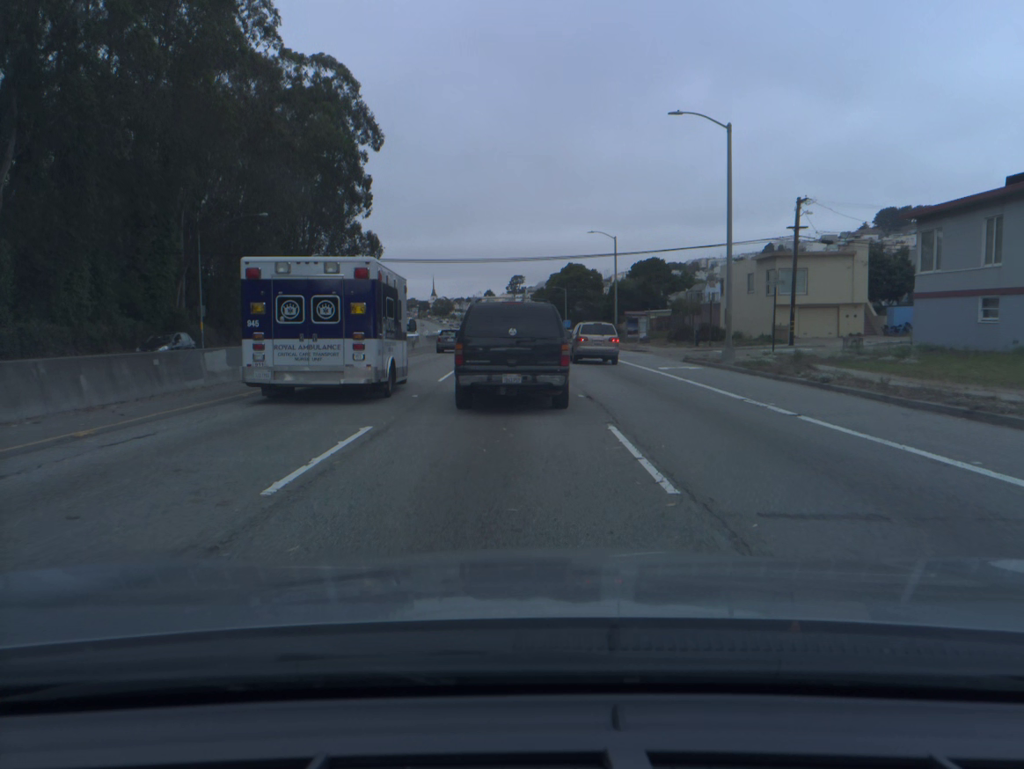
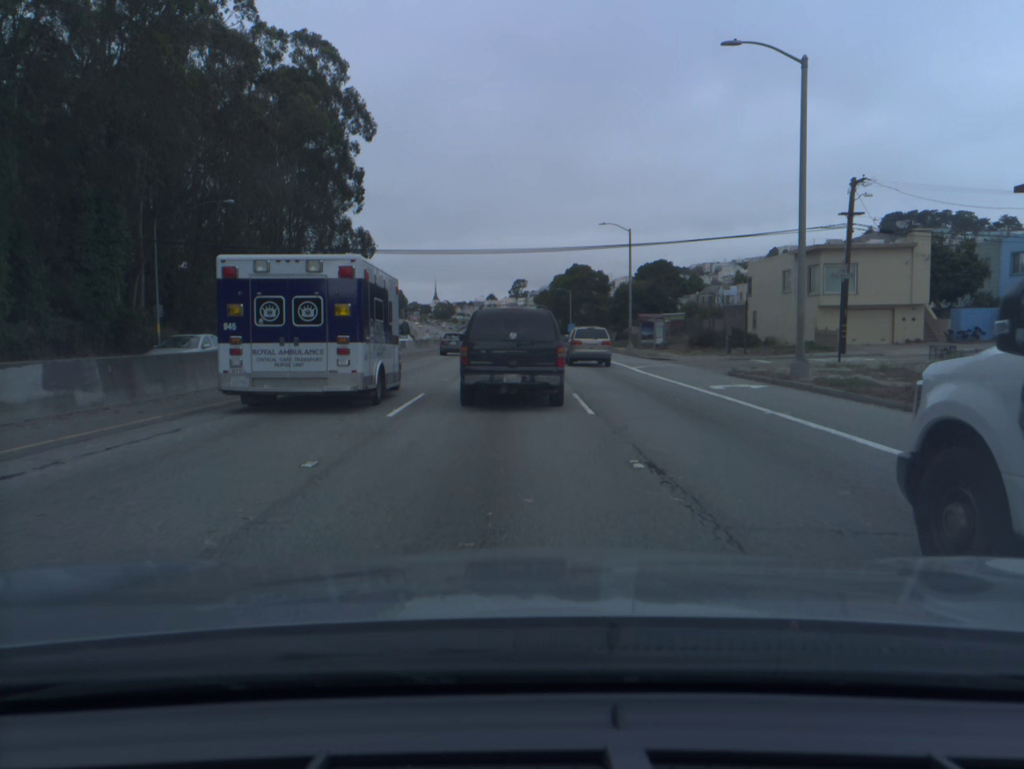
(0.0, +8.0) m; 0°
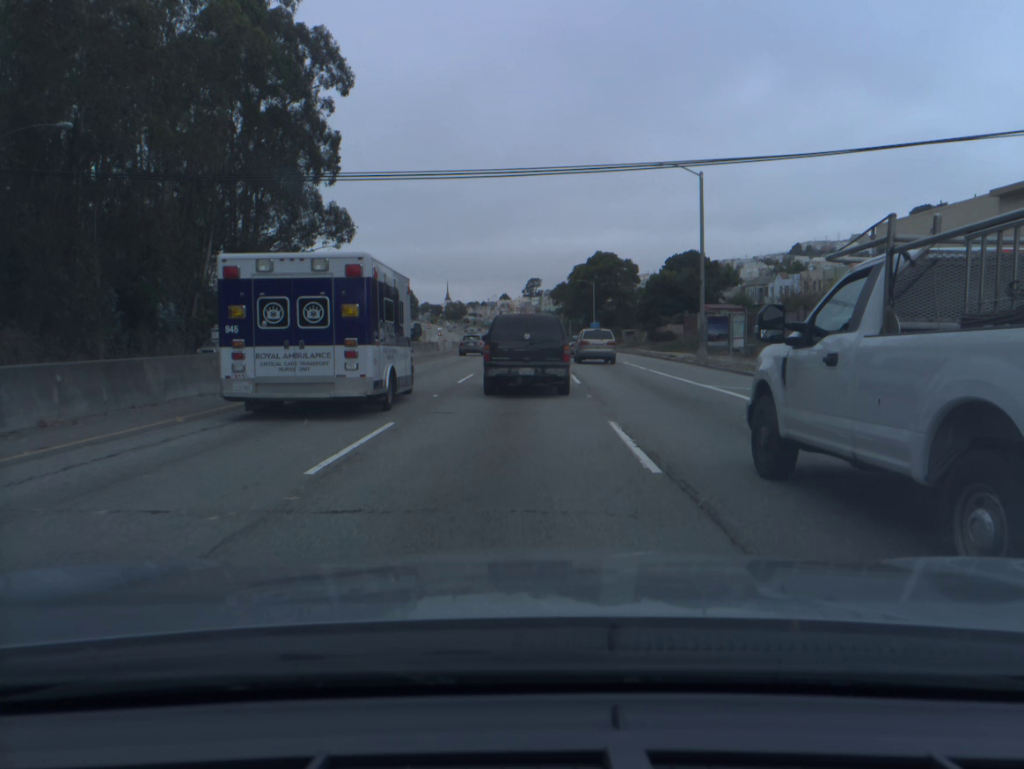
(-0.1, +20.3) m; -1°
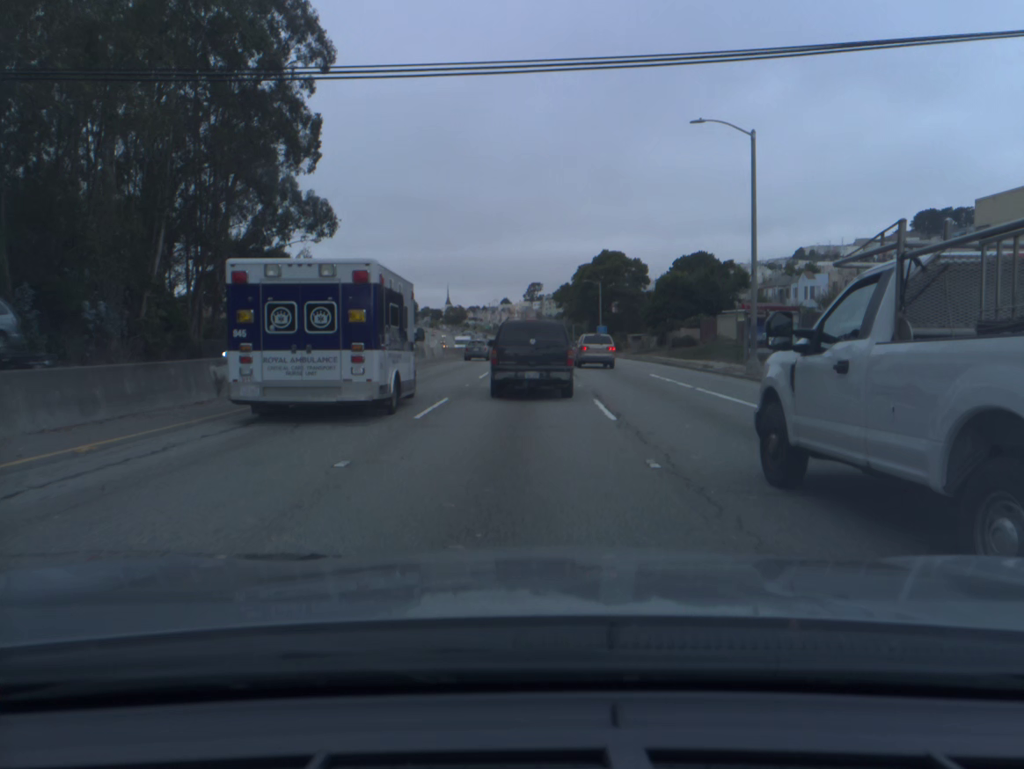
(0.0, +8.8) m; 0°
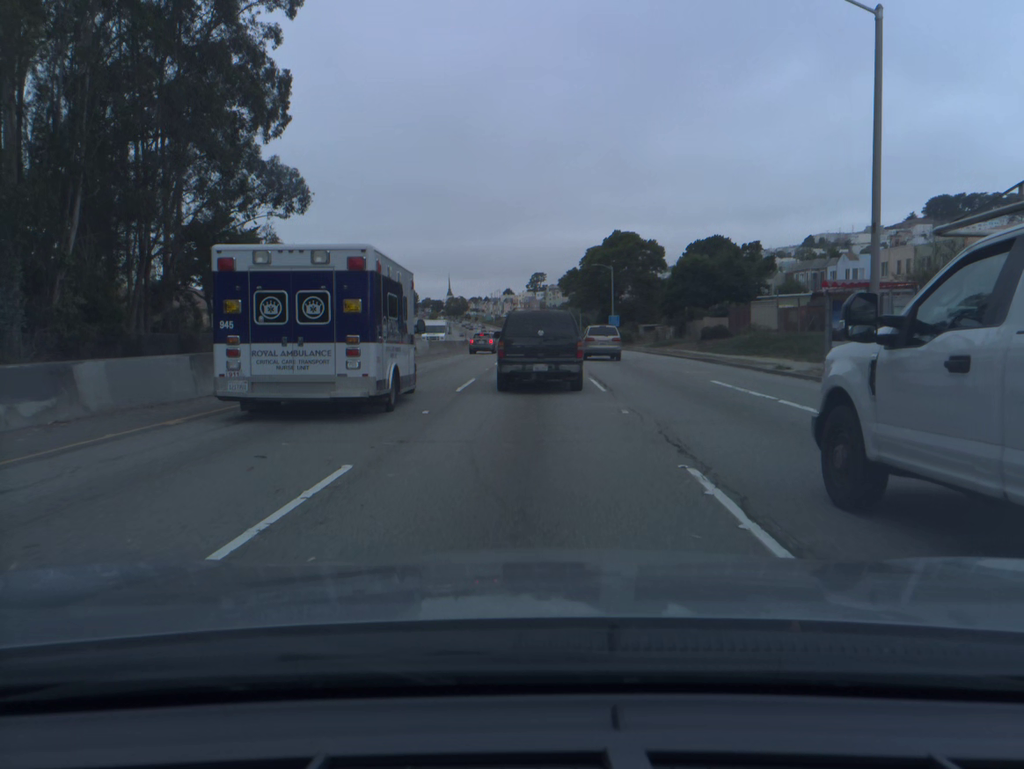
(0.0, +10.0) m; 0°
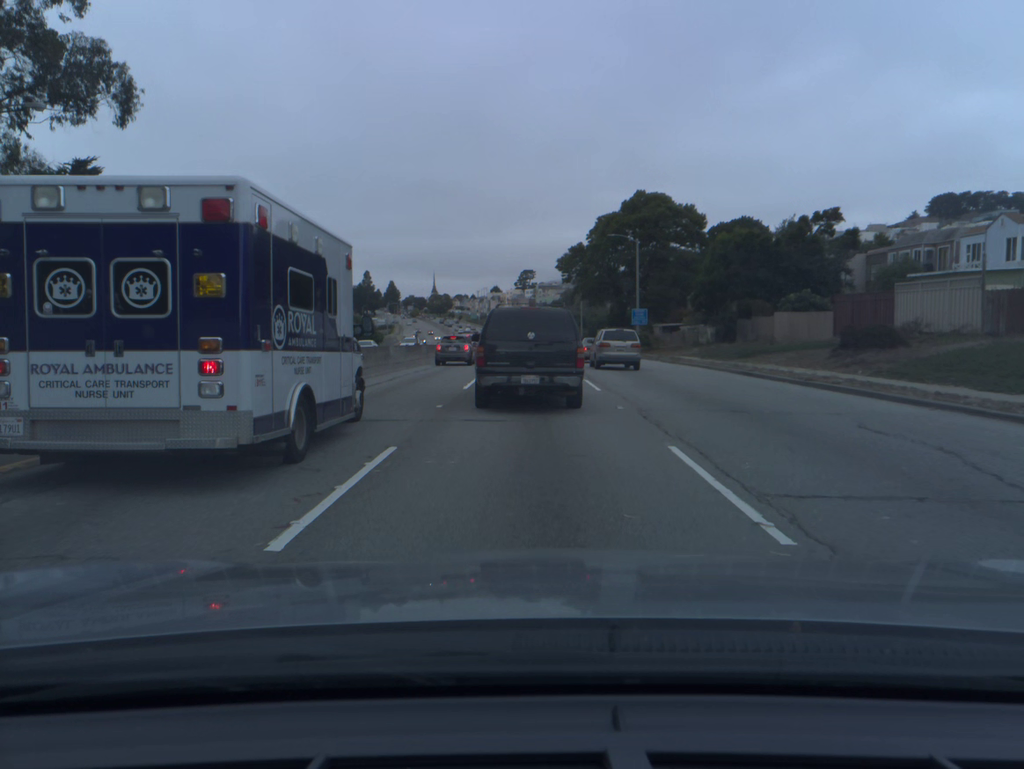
(+0.1, +28.0) m; +1°
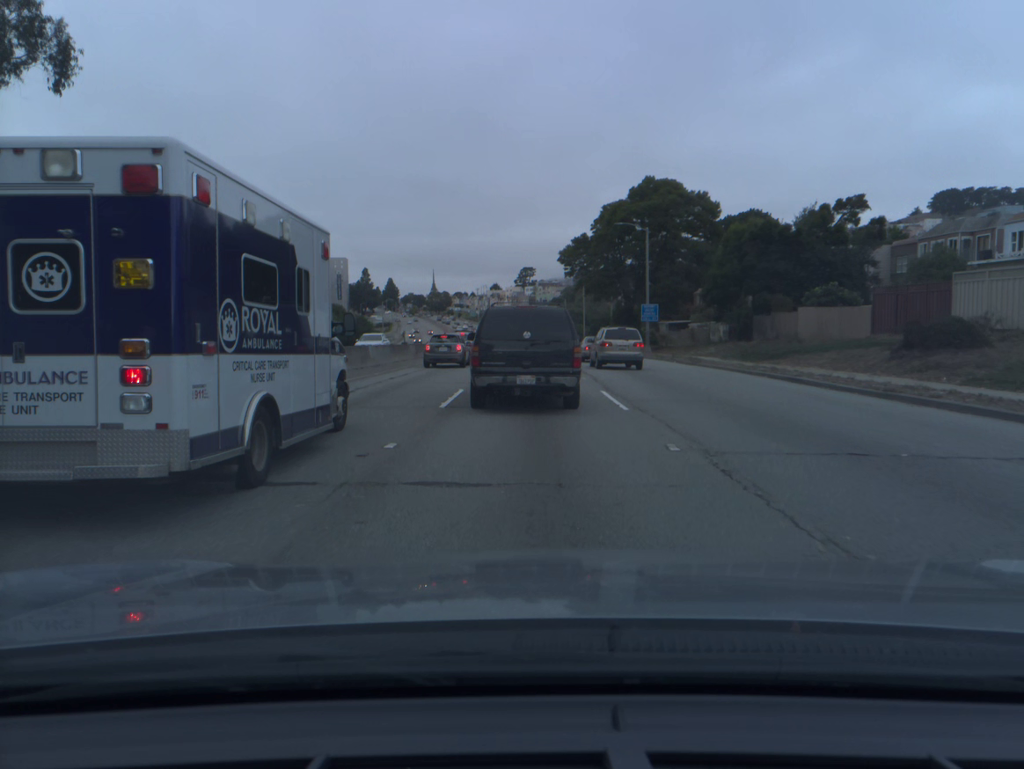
(0.0, +5.3) m; 0°
